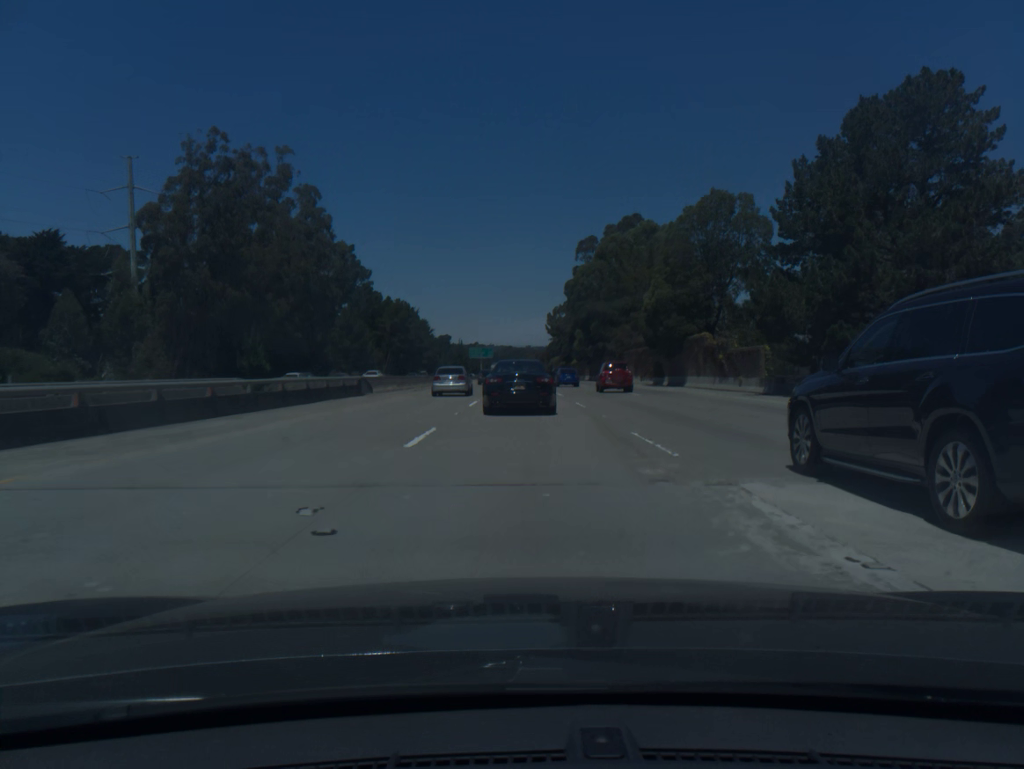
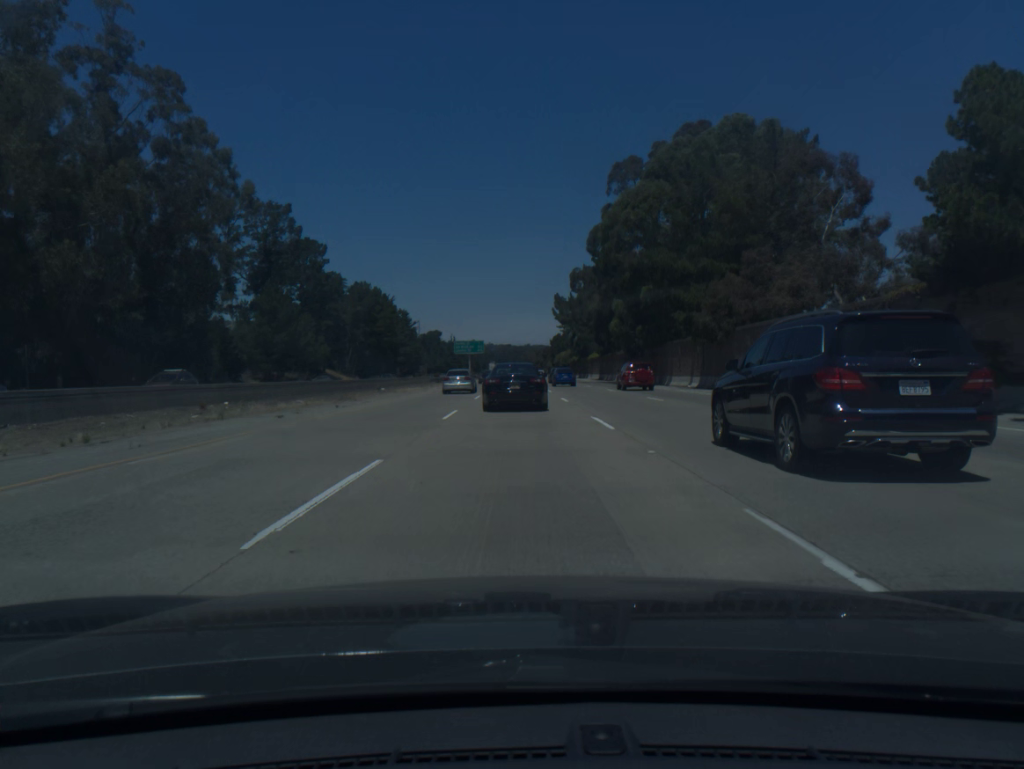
(+0.2, +50.6) m; 0°
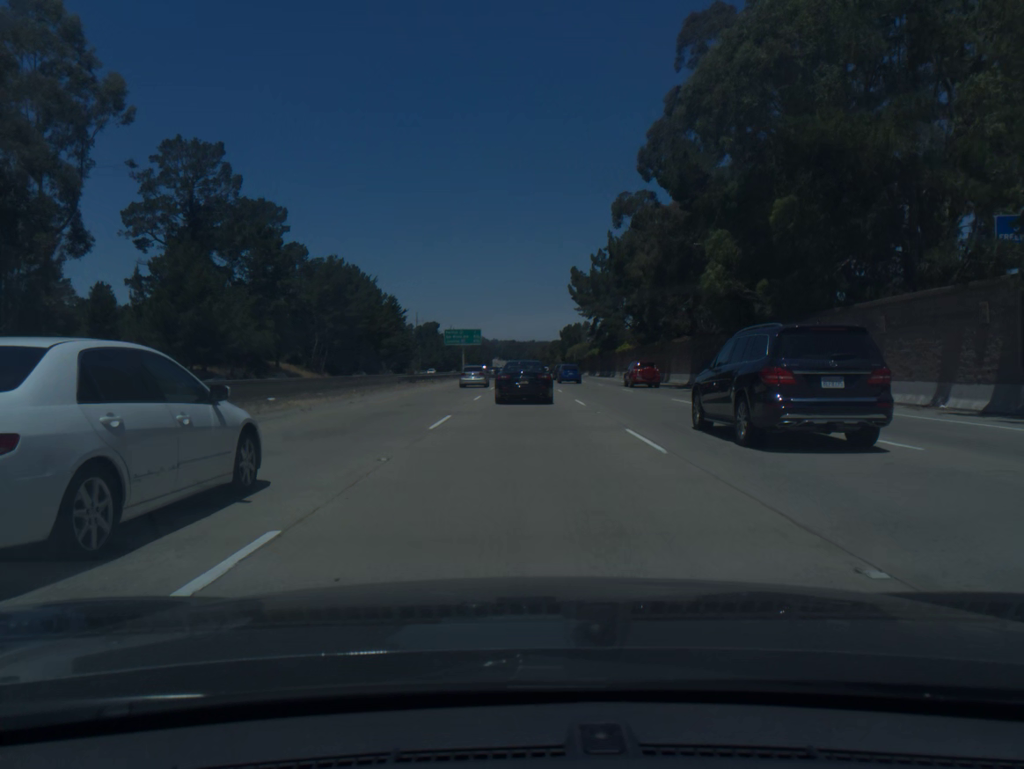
(-0.1, +33.6) m; 0°
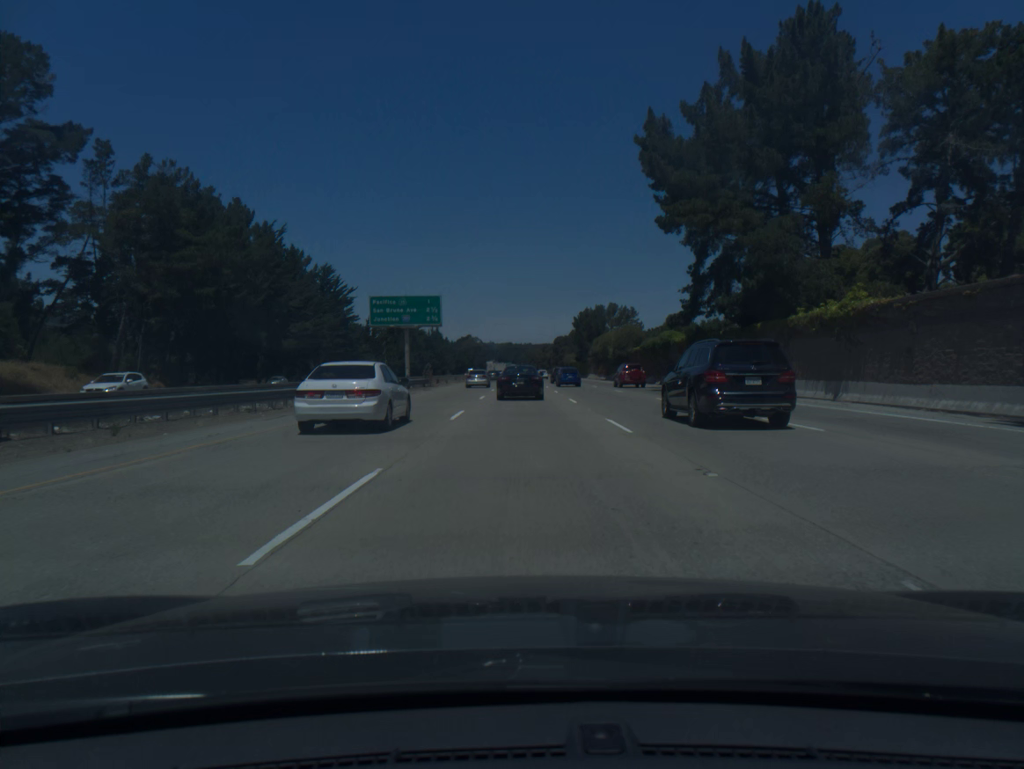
(0.0, +69.2) m; 0°
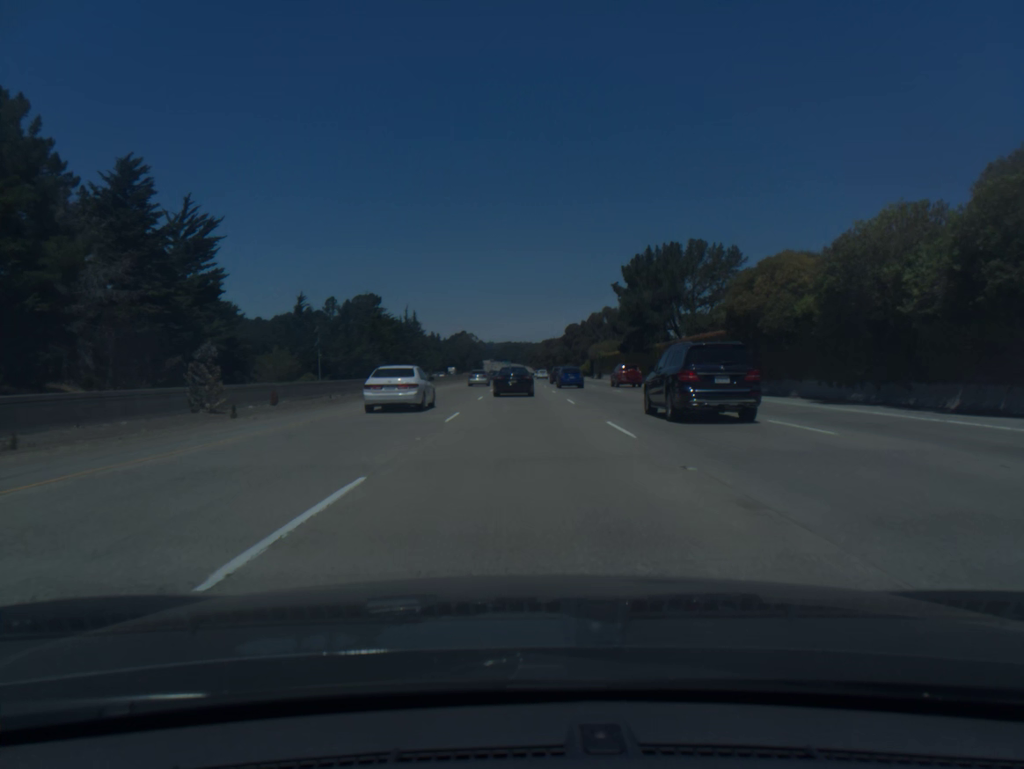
(+0.2, +73.6) m; 0°
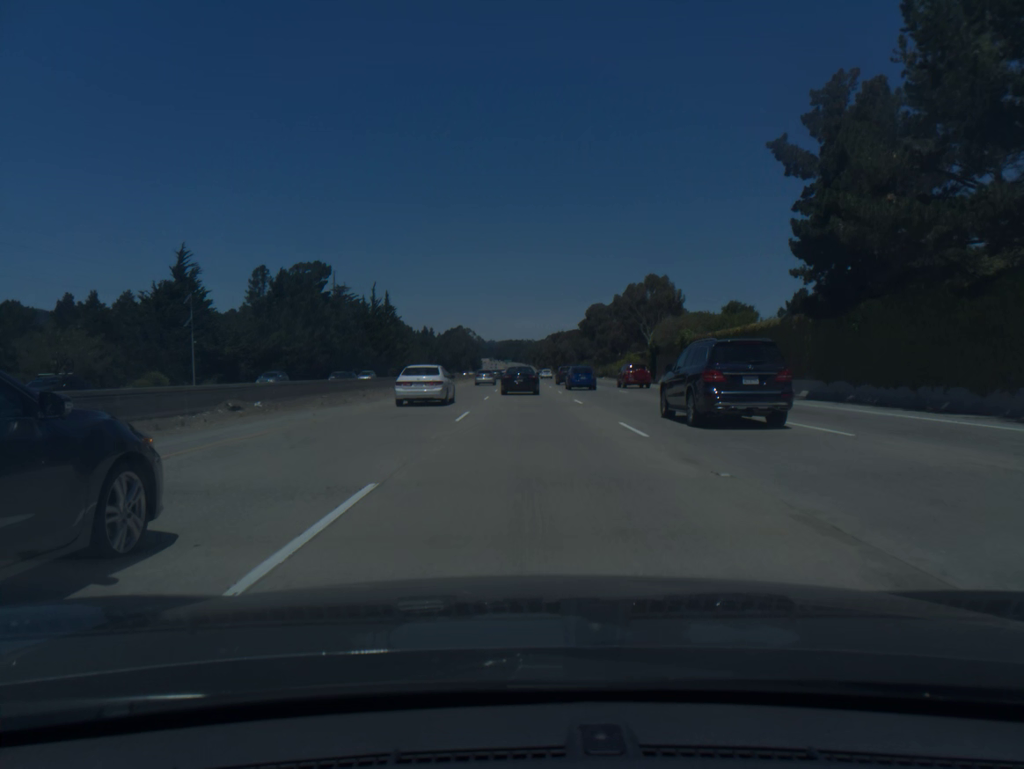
(-0.3, +58.6) m; 0°
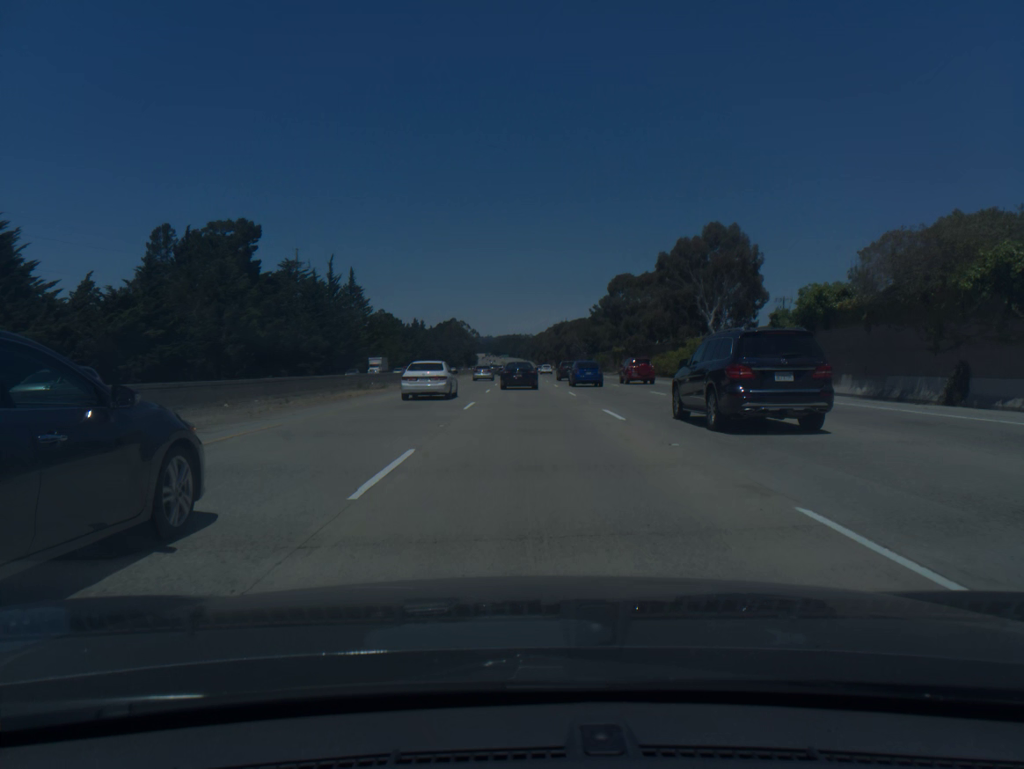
(+0.1, +40.5) m; 0°
